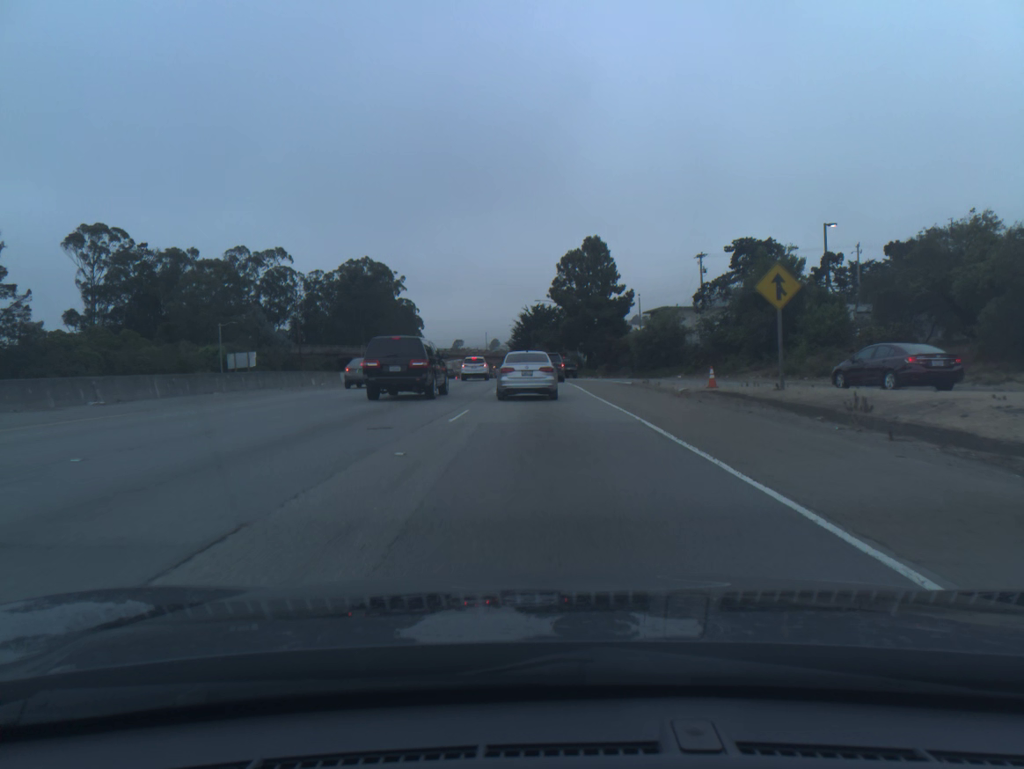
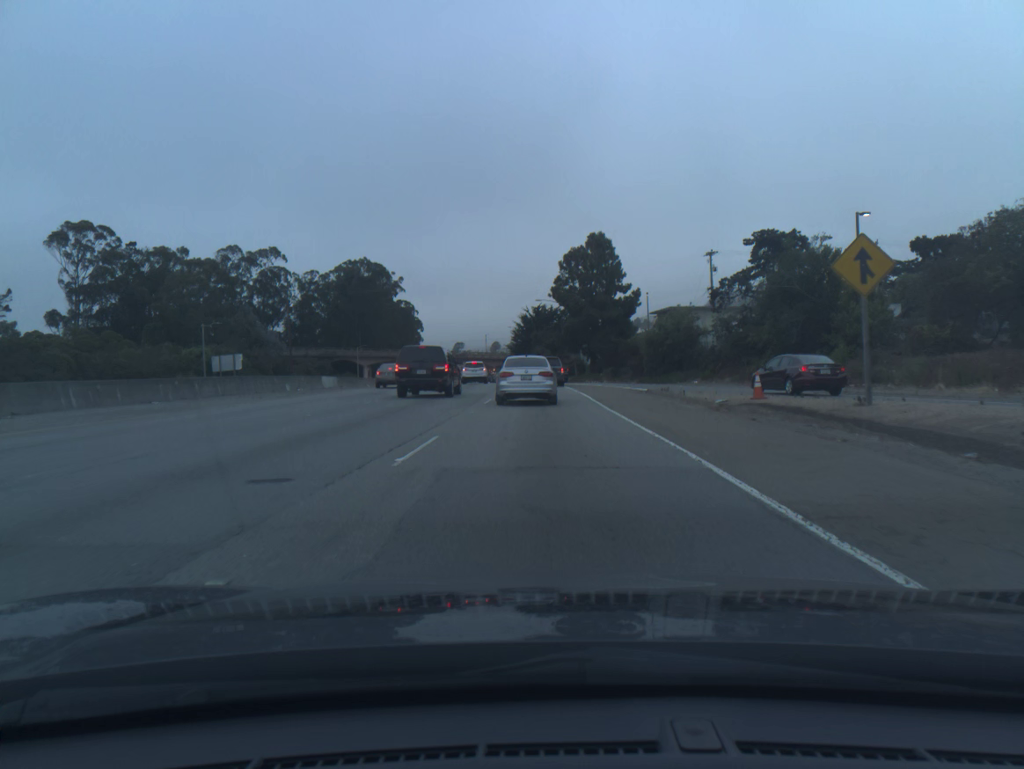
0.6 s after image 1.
(0.0, +5.5) m; 0°
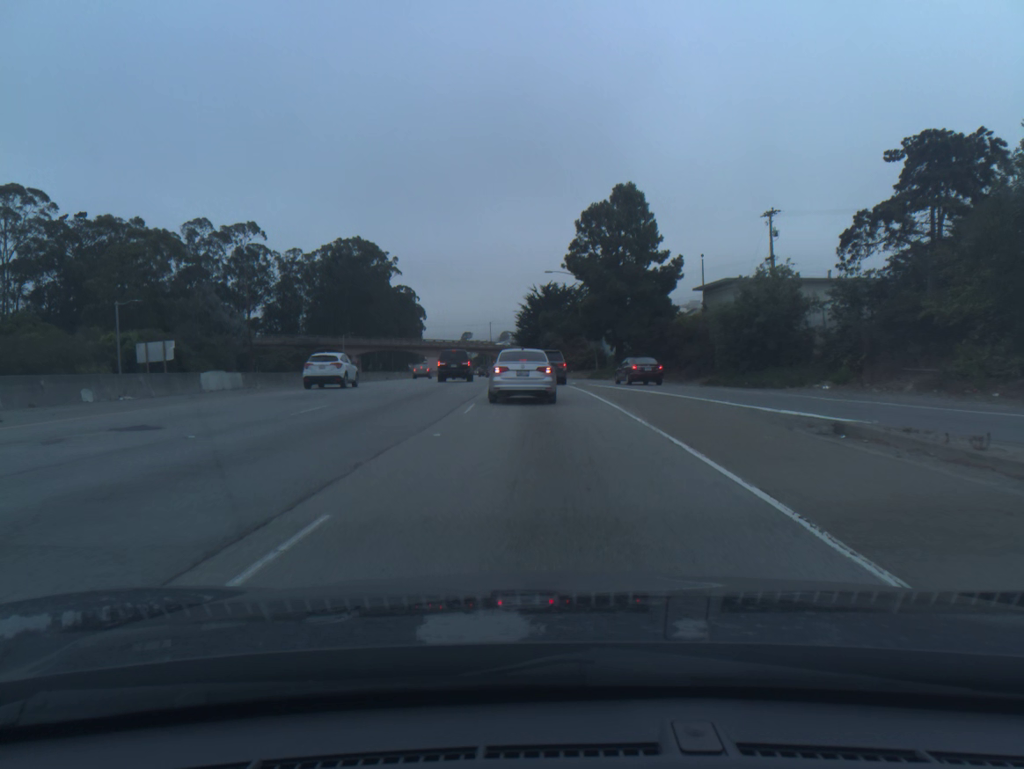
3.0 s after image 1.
(-0.1, +21.6) m; -1°
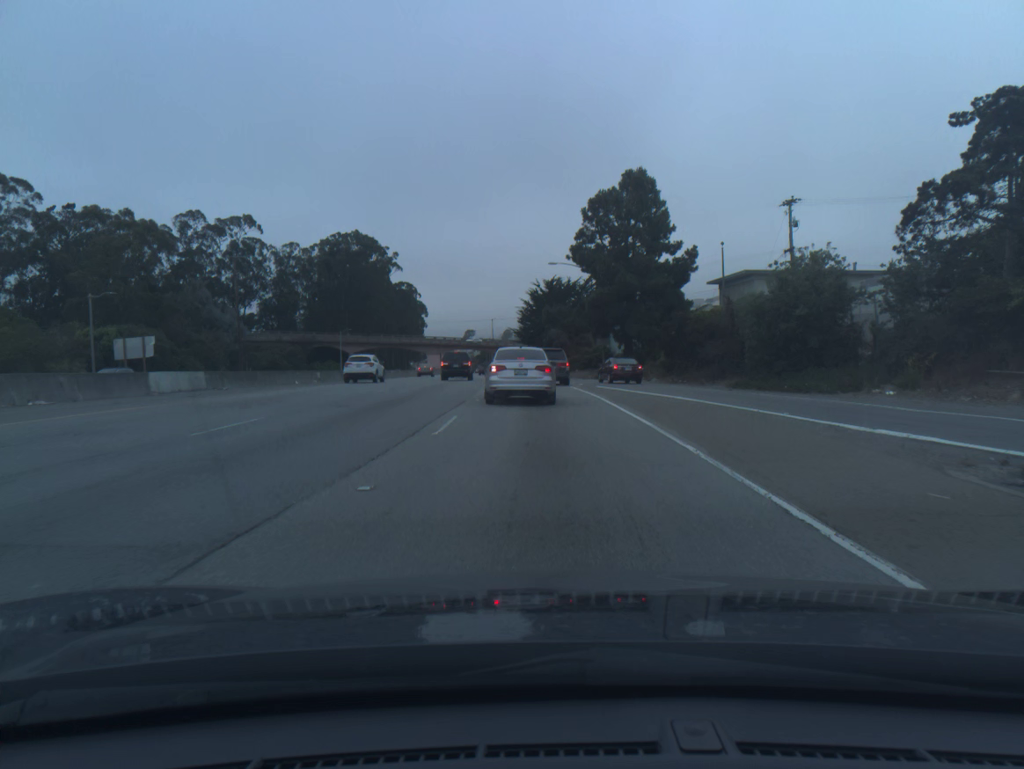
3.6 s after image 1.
(0.0, +5.1) m; 0°
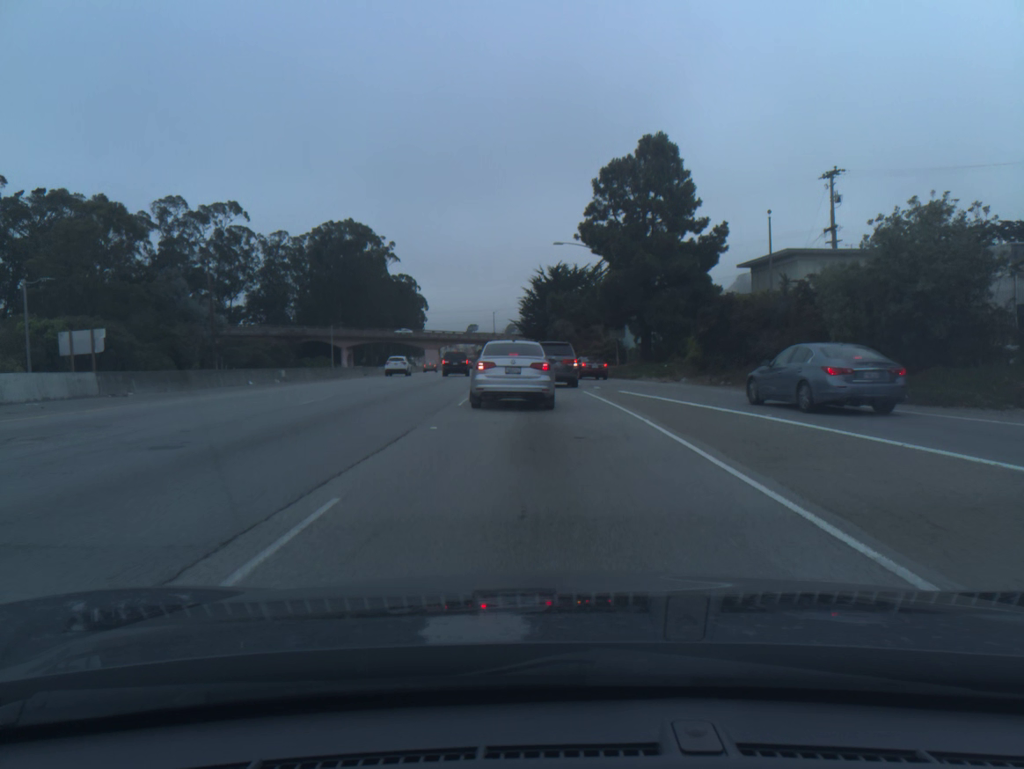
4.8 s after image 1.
(0.0, +9.2) m; 0°
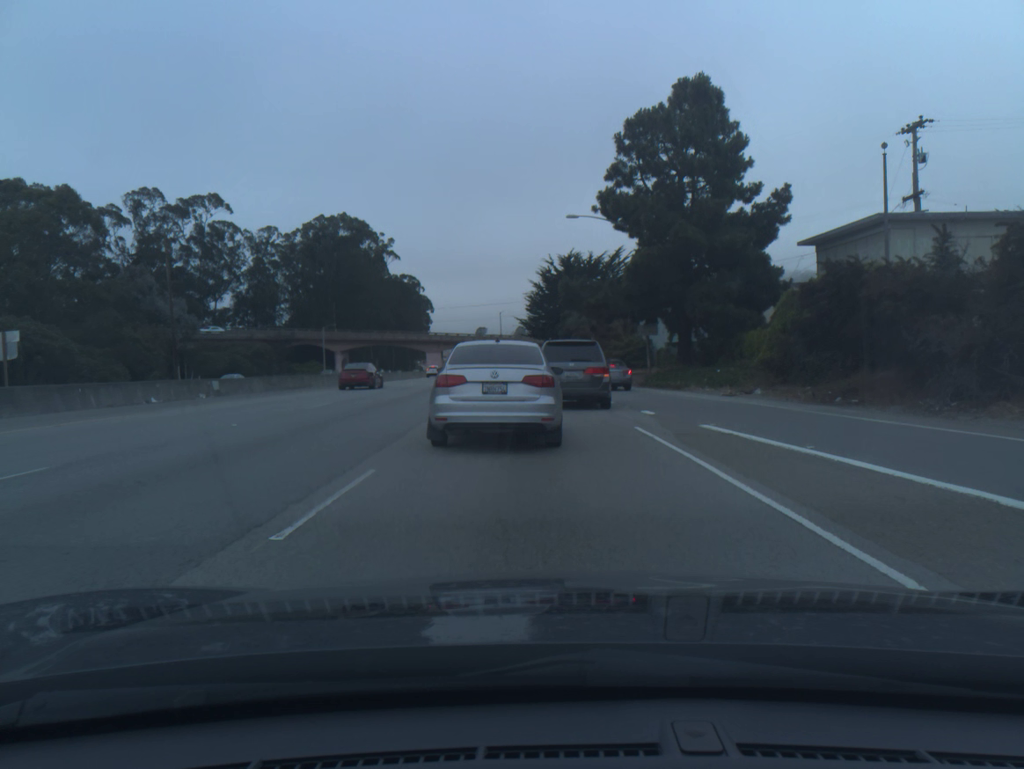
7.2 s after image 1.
(-0.1, +12.6) m; -1°
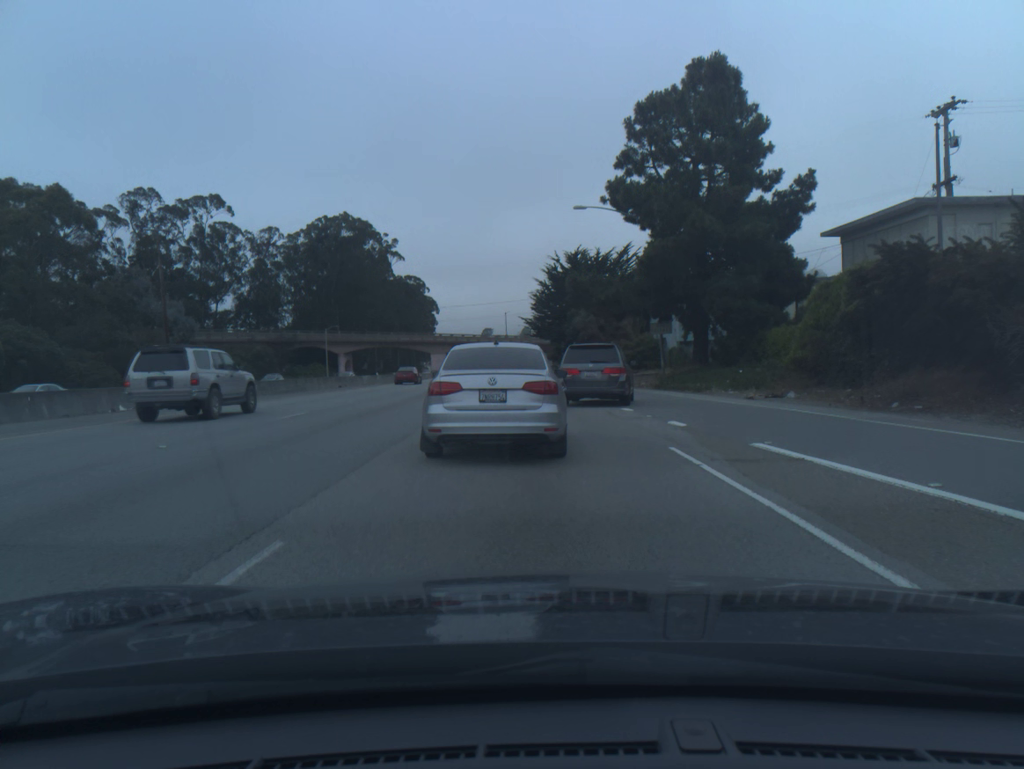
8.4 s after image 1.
(0.0, +3.3) m; 0°
